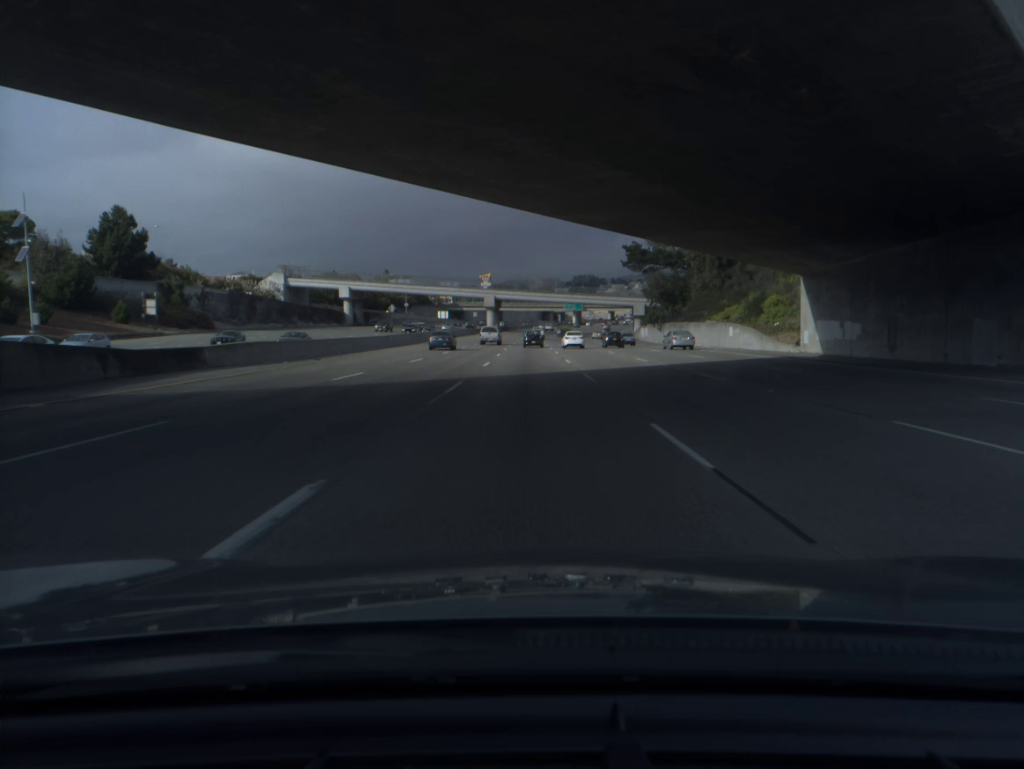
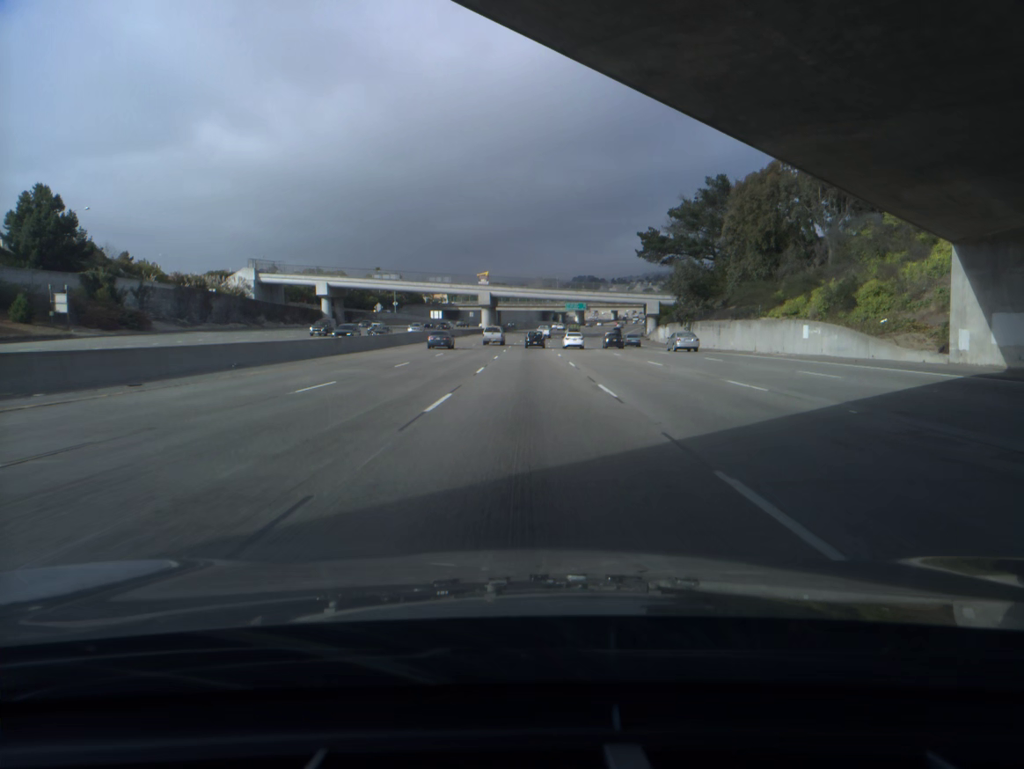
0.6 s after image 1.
(0.0, +18.2) m; 0°
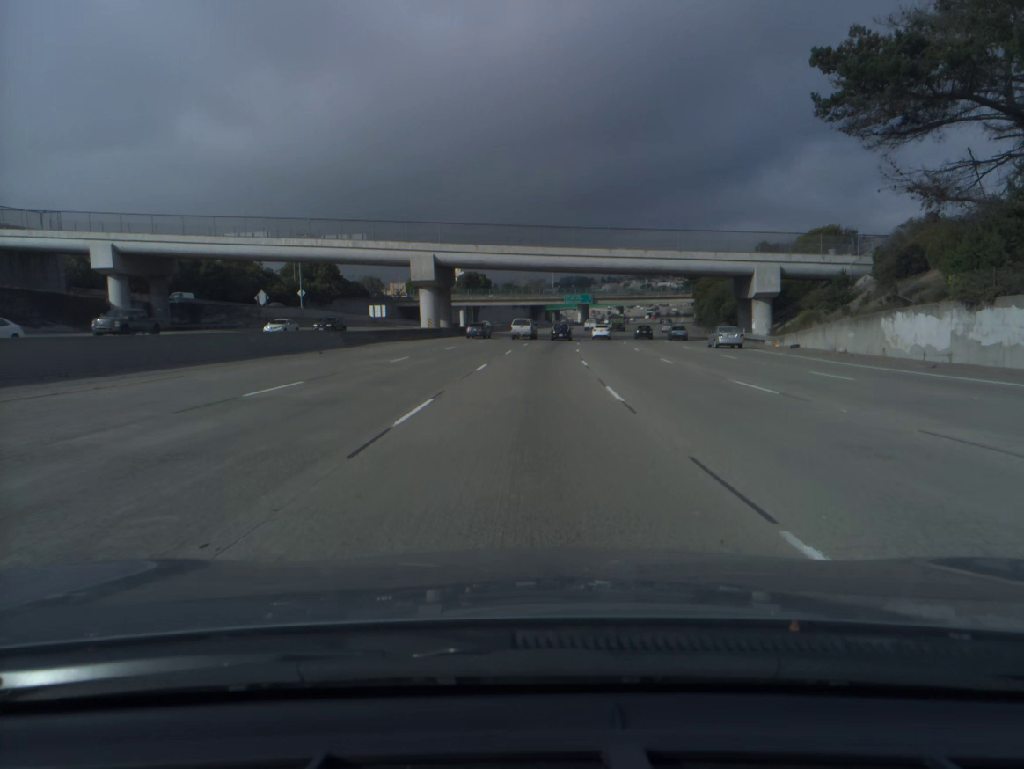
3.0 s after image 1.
(+0.2, +73.6) m; +1°
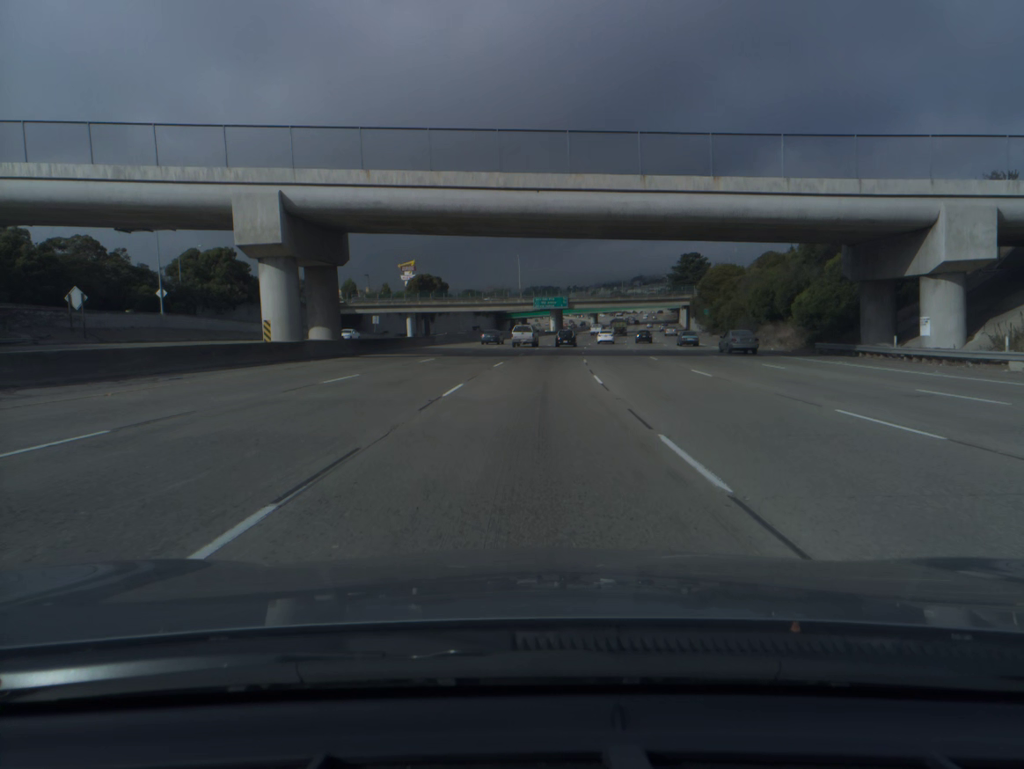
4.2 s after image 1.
(+0.8, +37.0) m; +2°
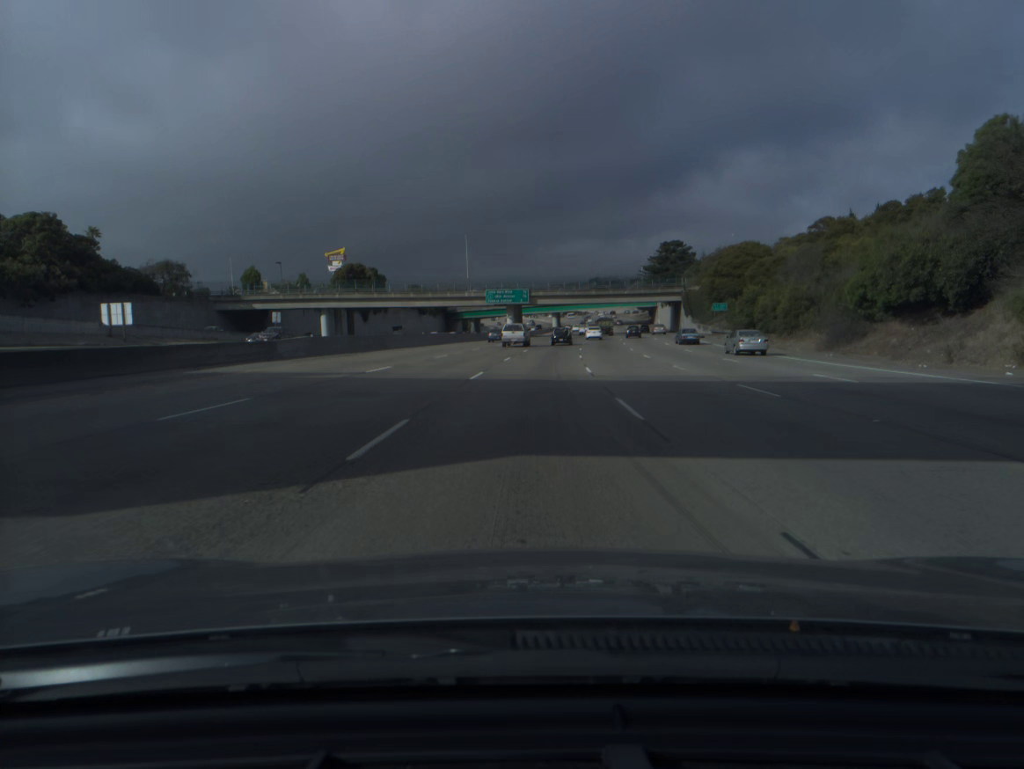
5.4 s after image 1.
(+0.9, +37.0) m; +3°
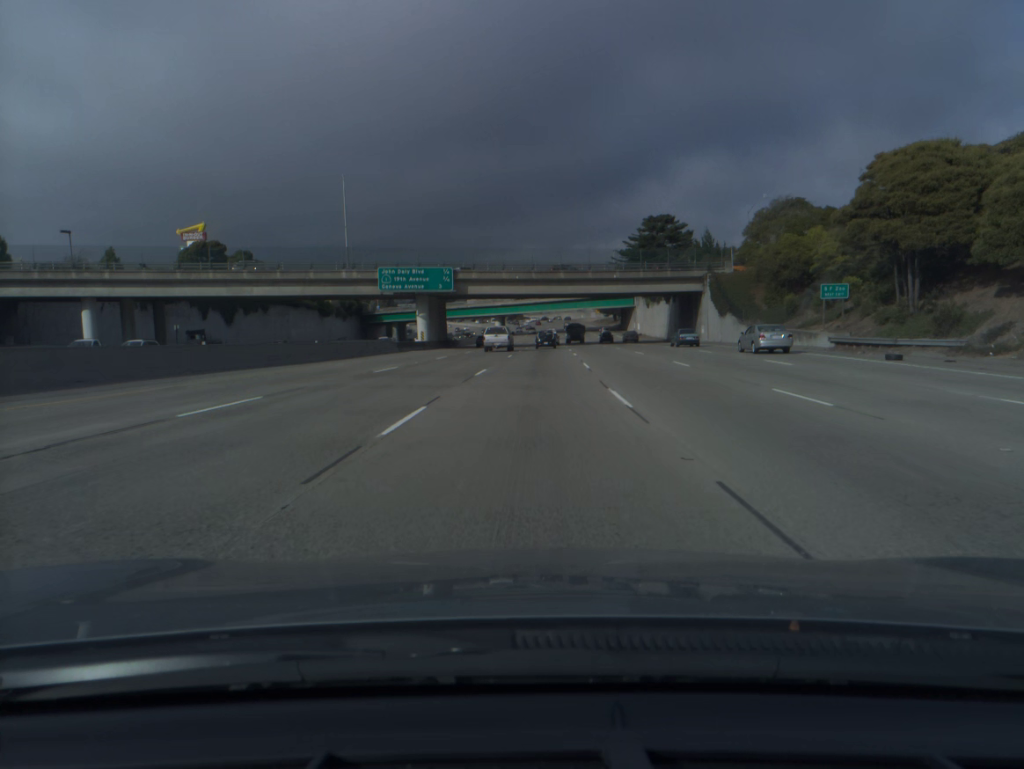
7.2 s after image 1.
(+2.0, +55.6) m; +4°
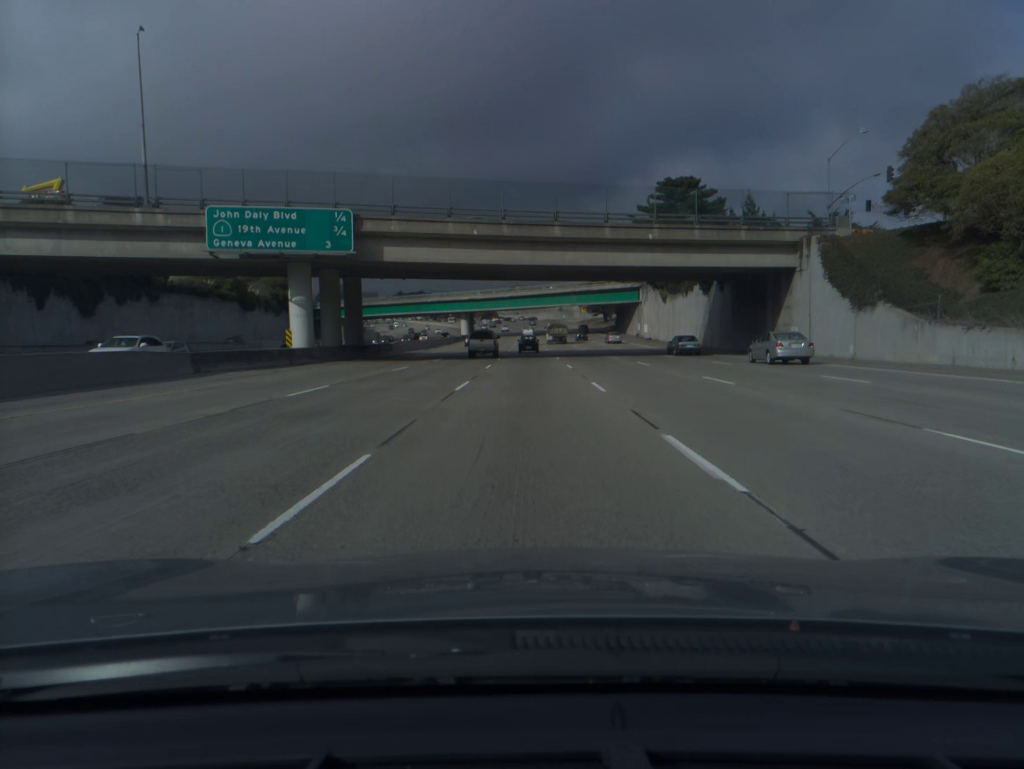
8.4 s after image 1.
(+0.7, +37.0) m; +2°
